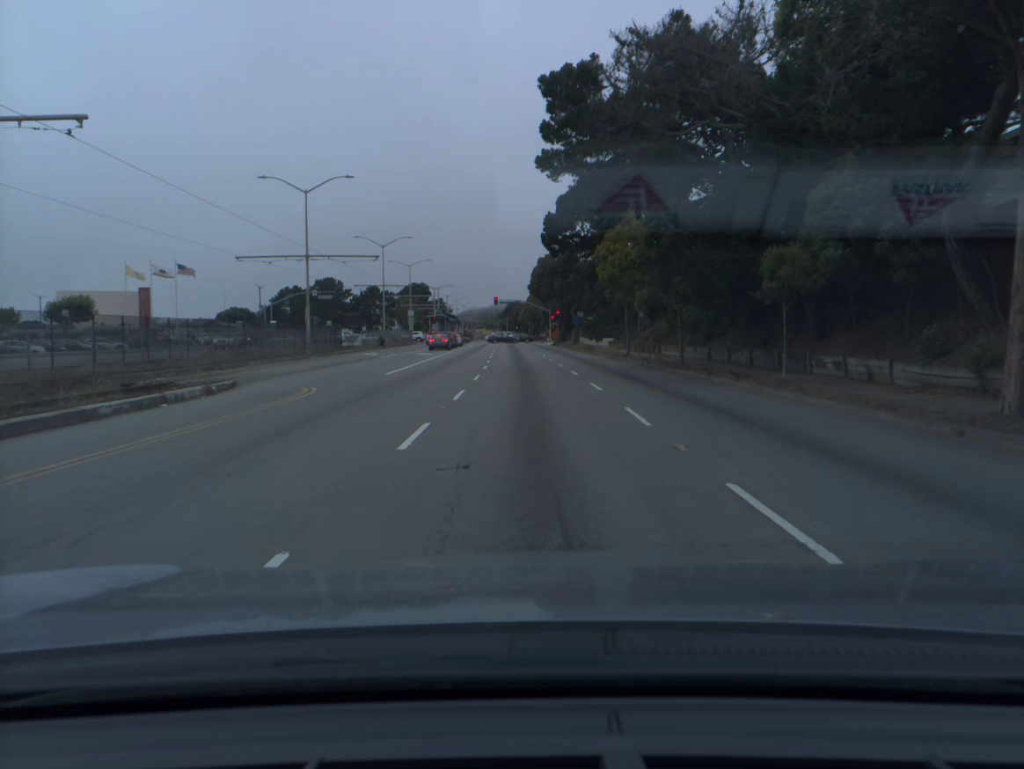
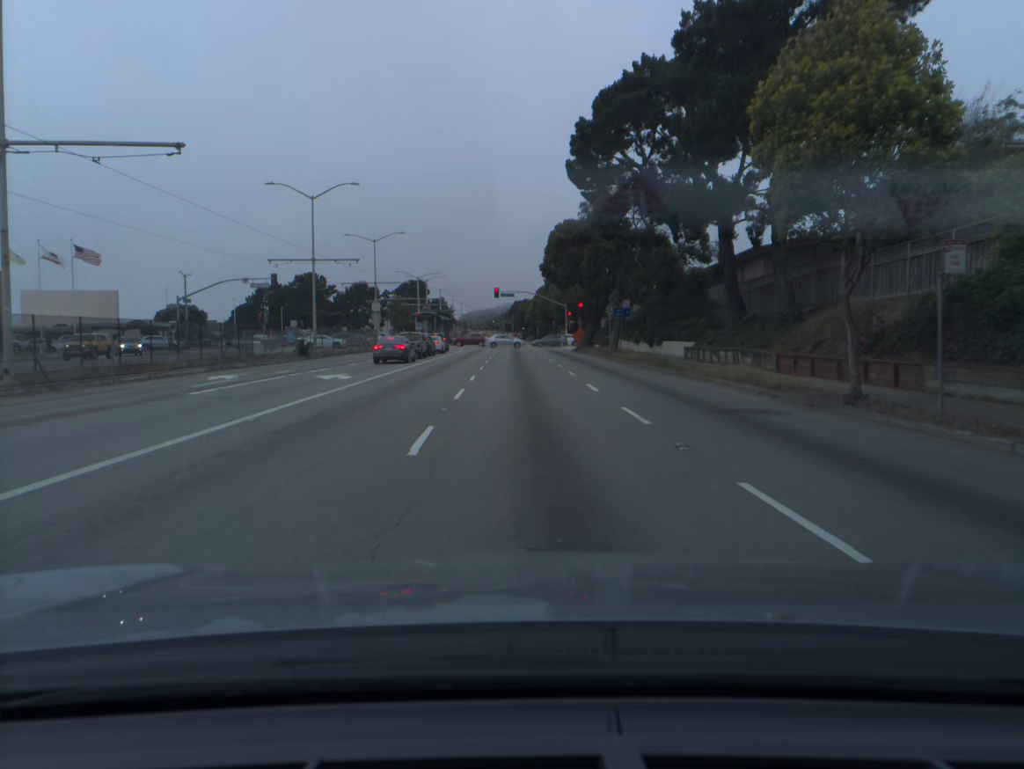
(-0.3, +29.1) m; 0°
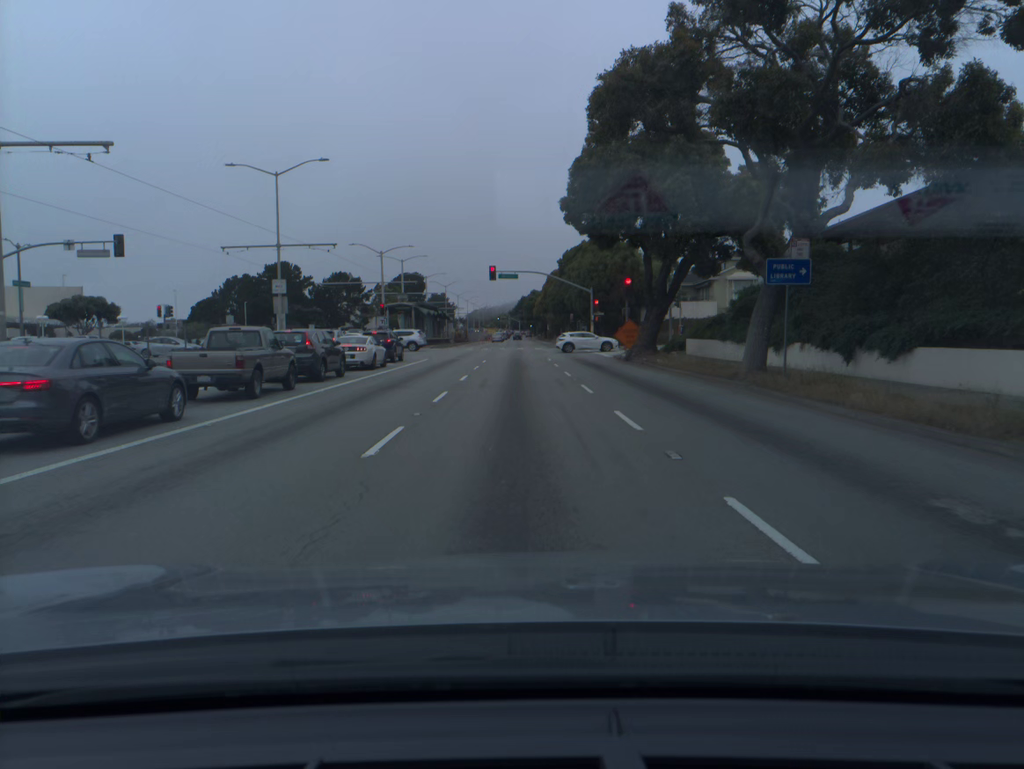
(0.0, +30.4) m; -1°
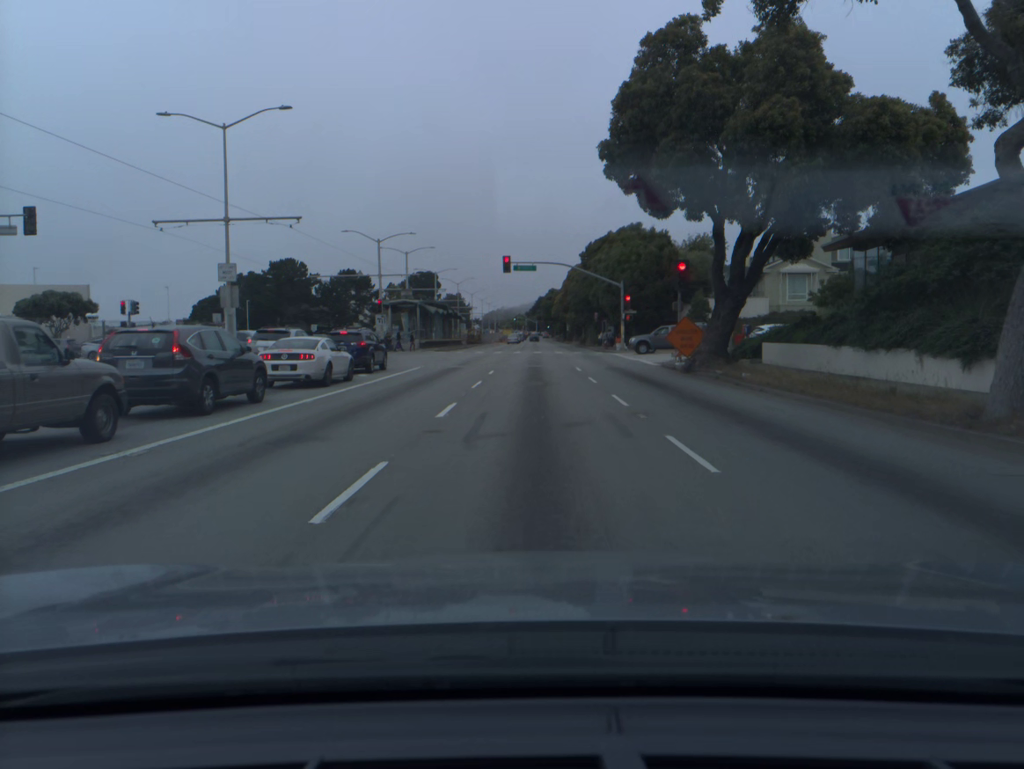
(-0.2, +10.3) m; -2°
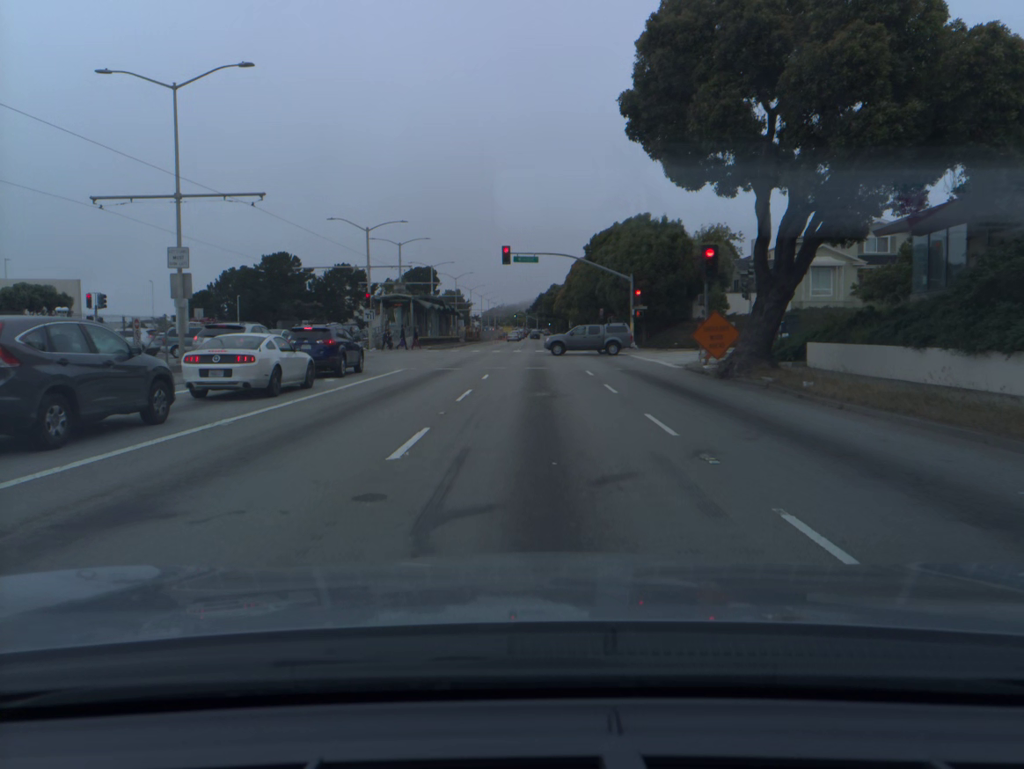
(0.0, +4.7) m; 0°
